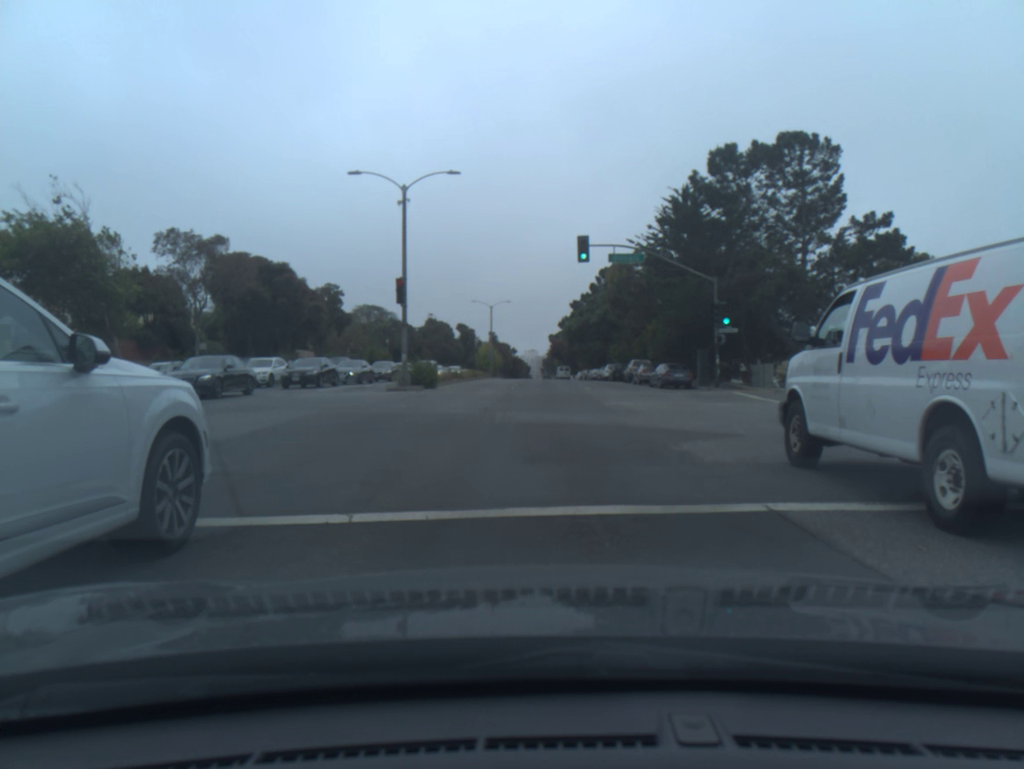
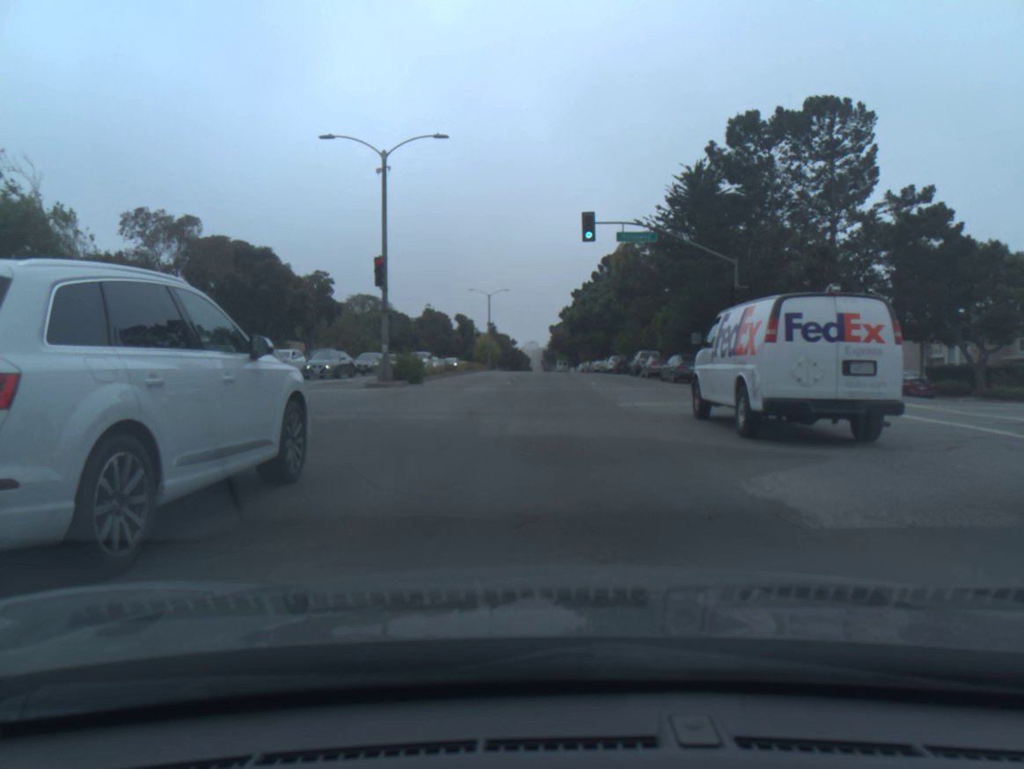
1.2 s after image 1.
(0.0, +3.9) m; 0°
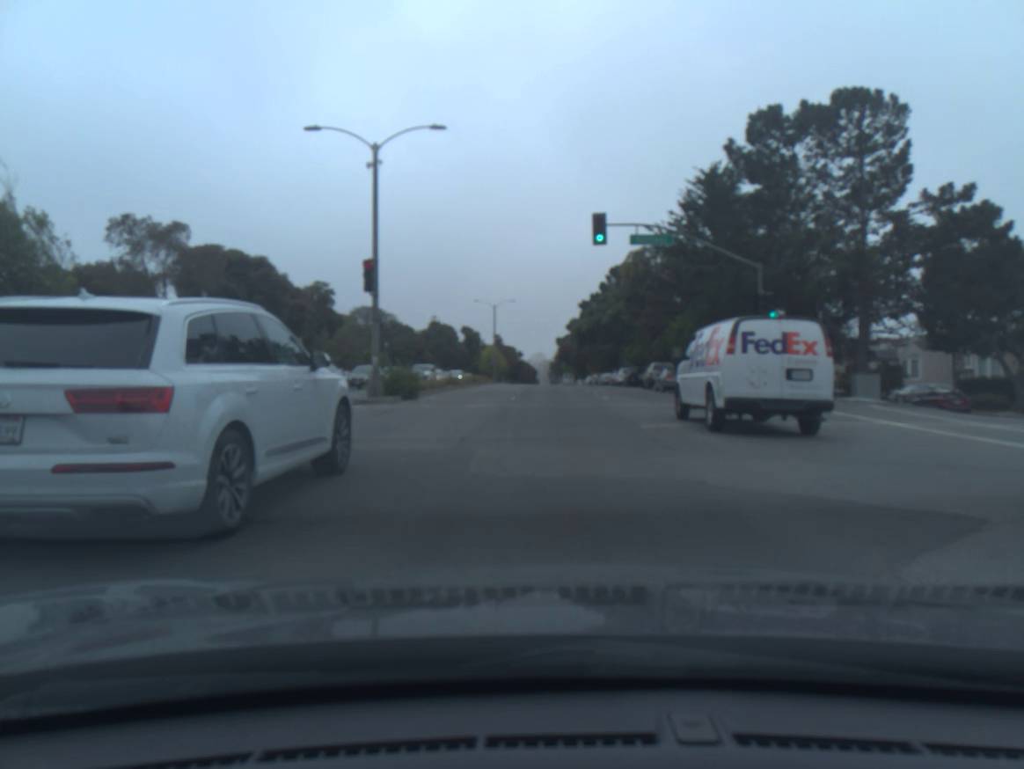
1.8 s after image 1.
(0.0, +2.9) m; -1°
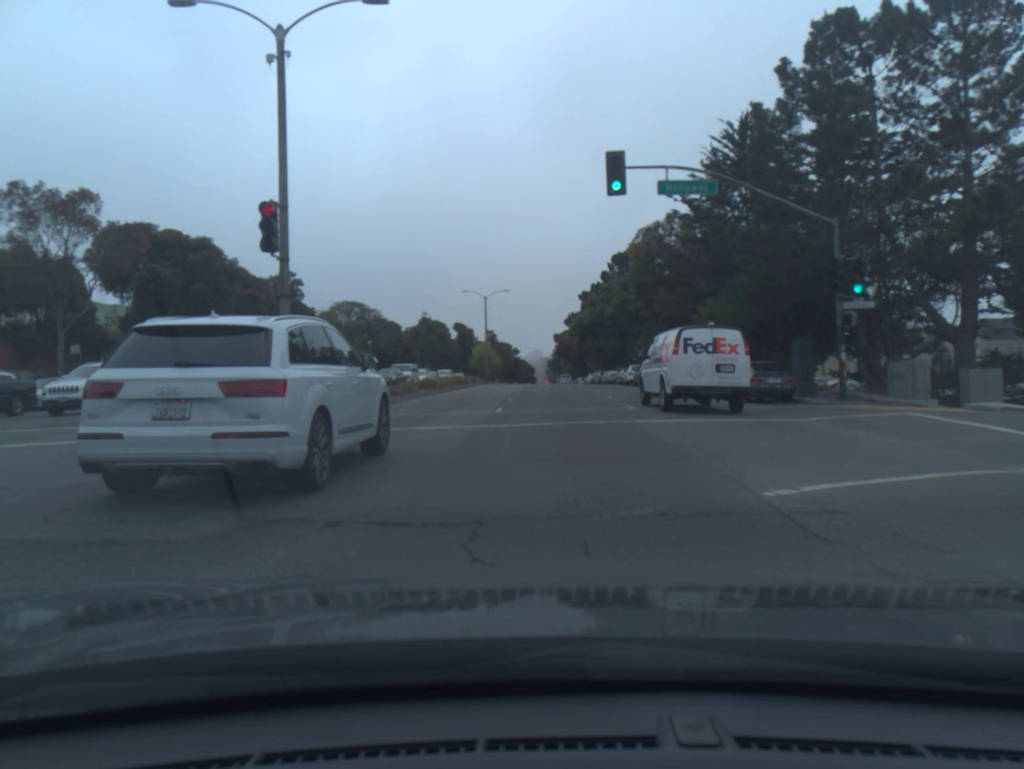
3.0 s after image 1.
(0.0, +8.6) m; 0°
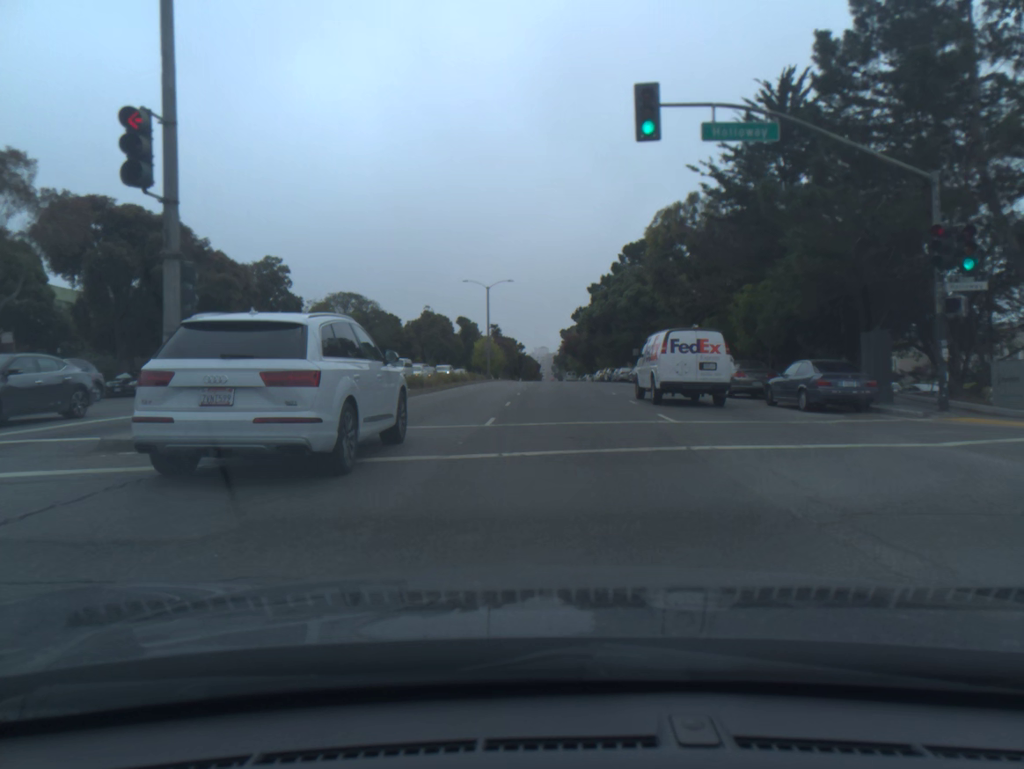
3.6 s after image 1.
(-0.1, +5.5) m; -1°
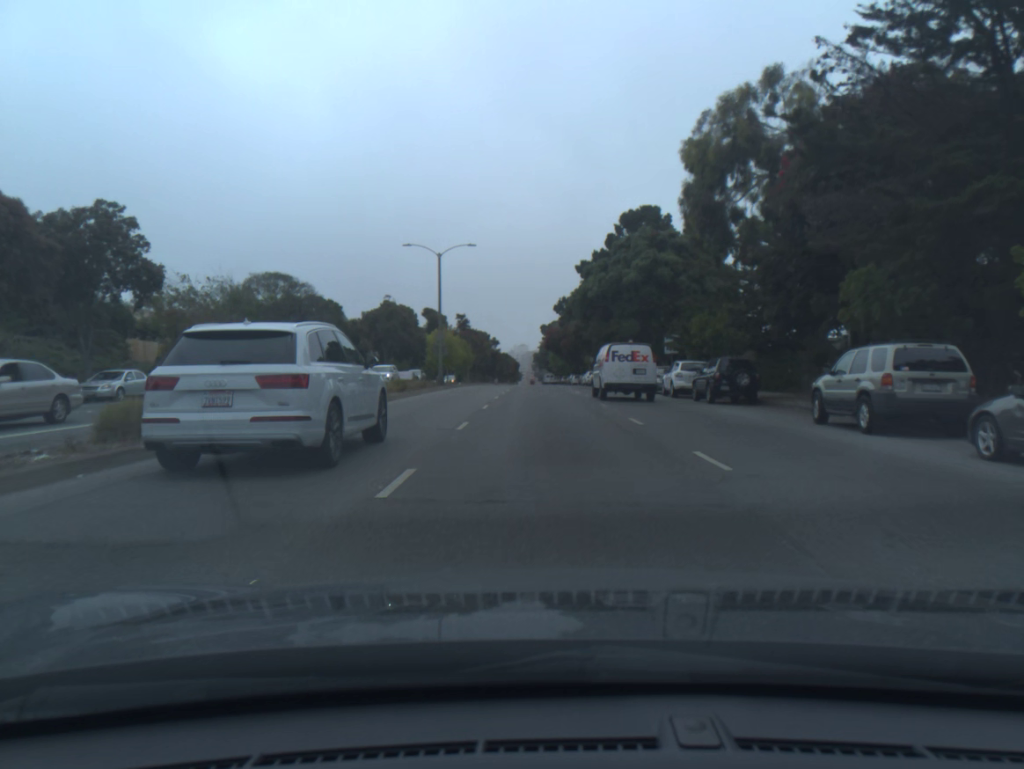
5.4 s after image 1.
(+0.5, +20.2) m; +2°
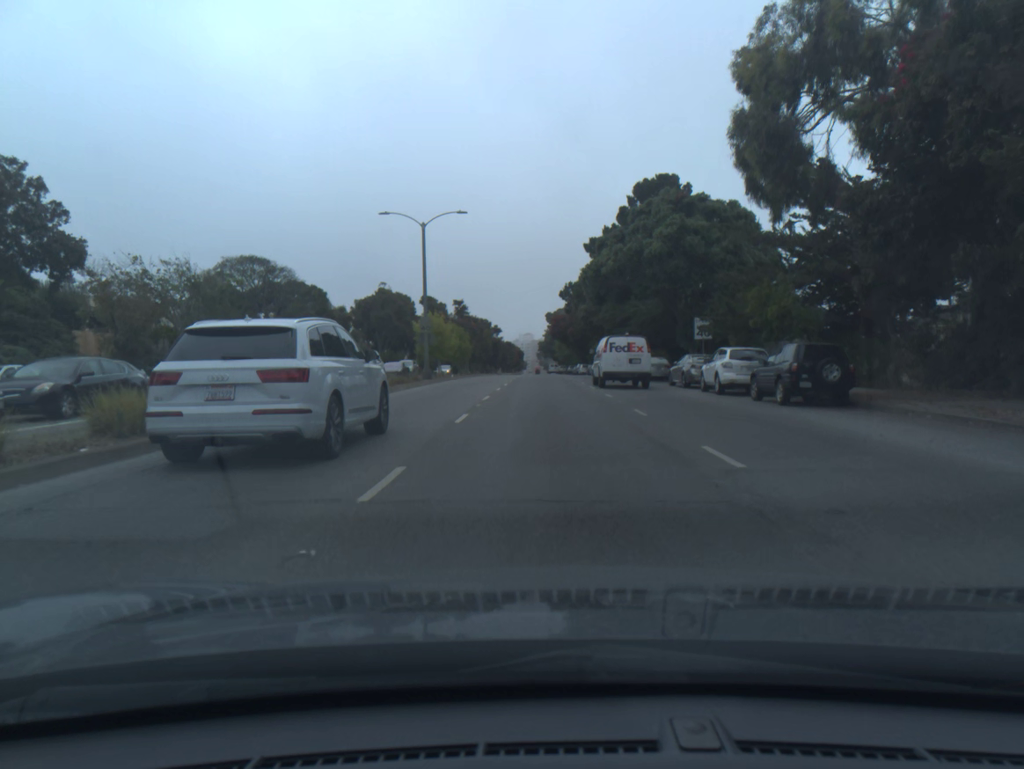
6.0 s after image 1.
(0.0, +7.9) m; -1°
